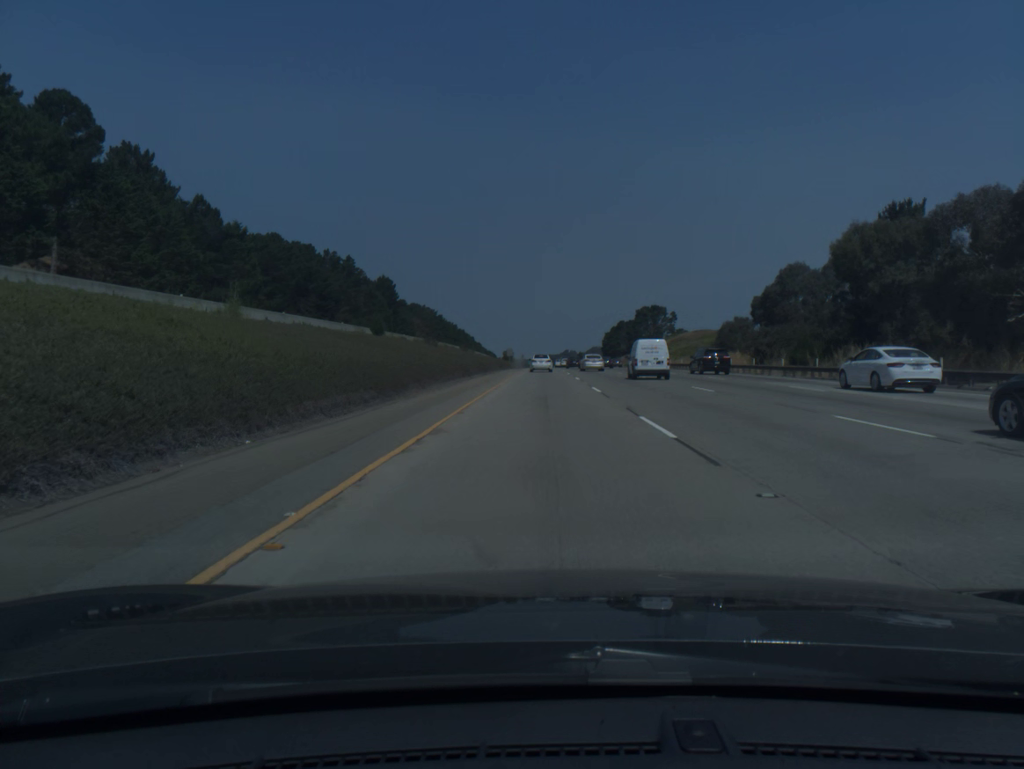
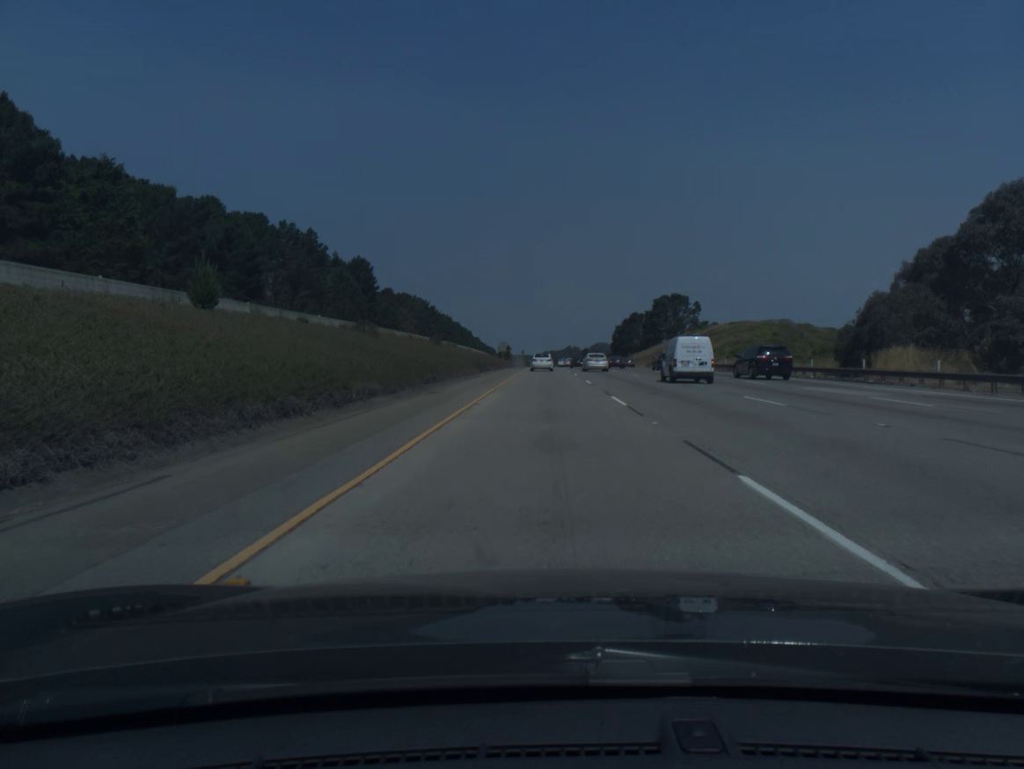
(-0.1, +36.4) m; 0°
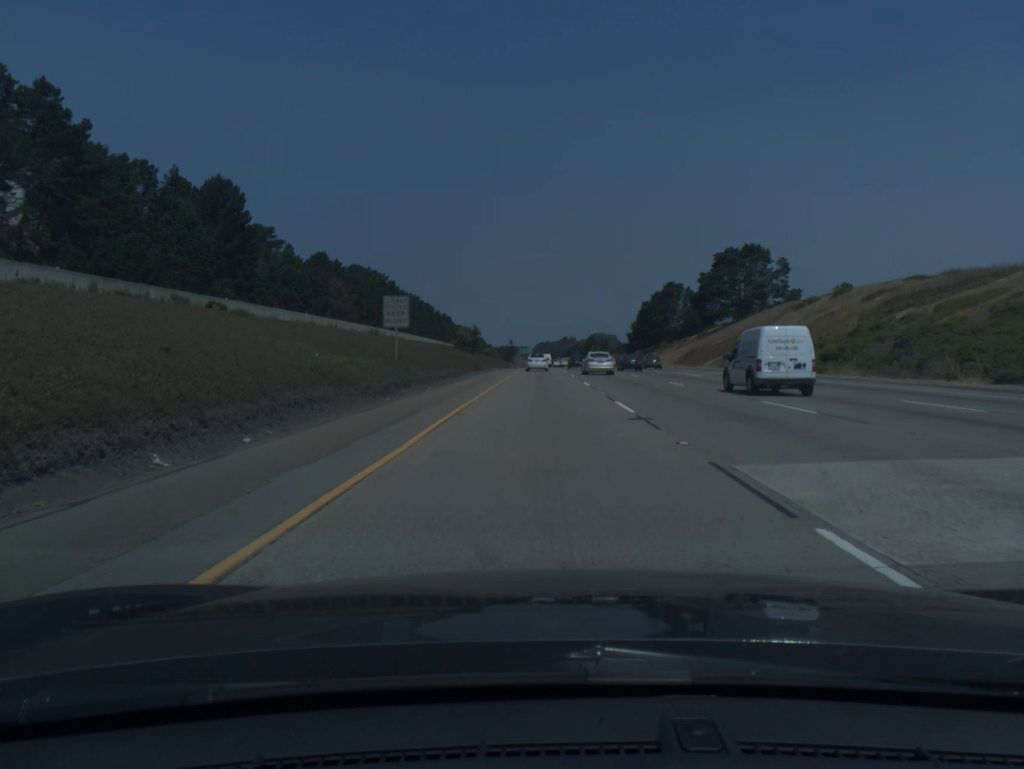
(+0.4, +90.2) m; 0°
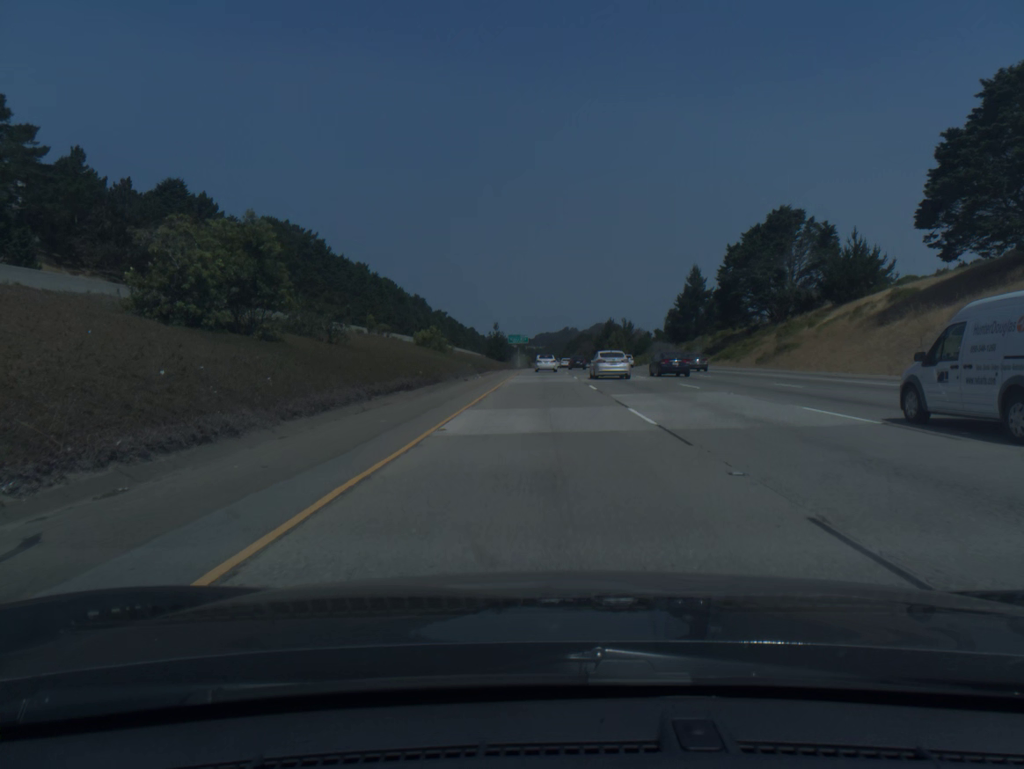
(-0.2, +90.4) m; 0°
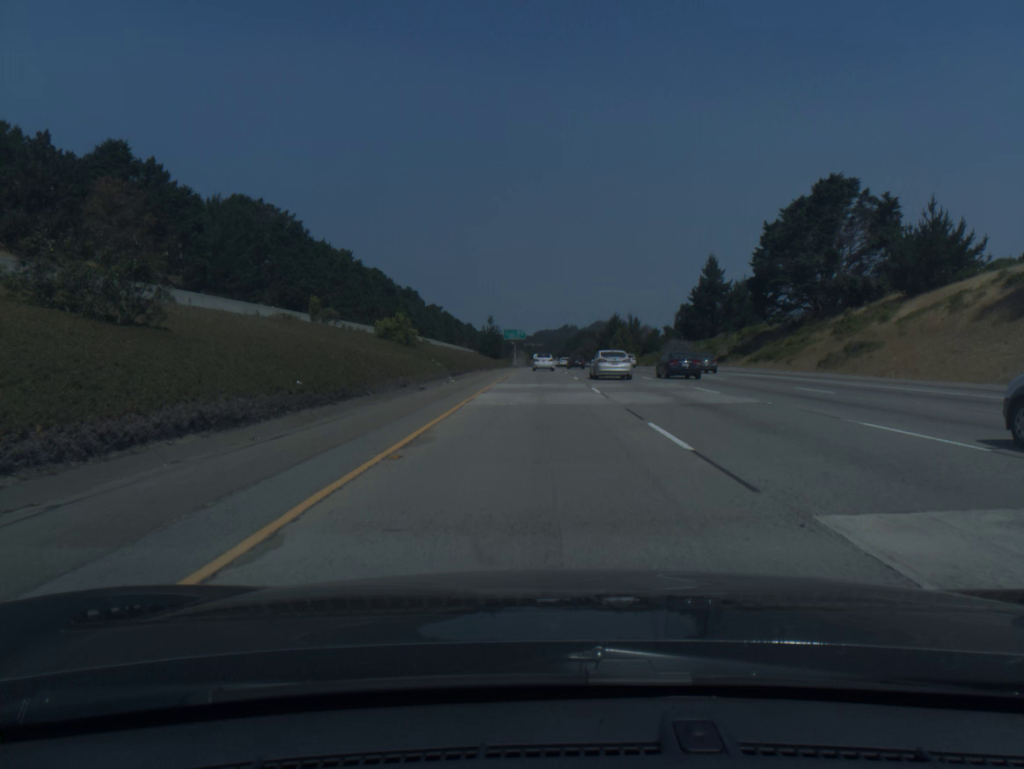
(0.0, +18.2) m; 0°
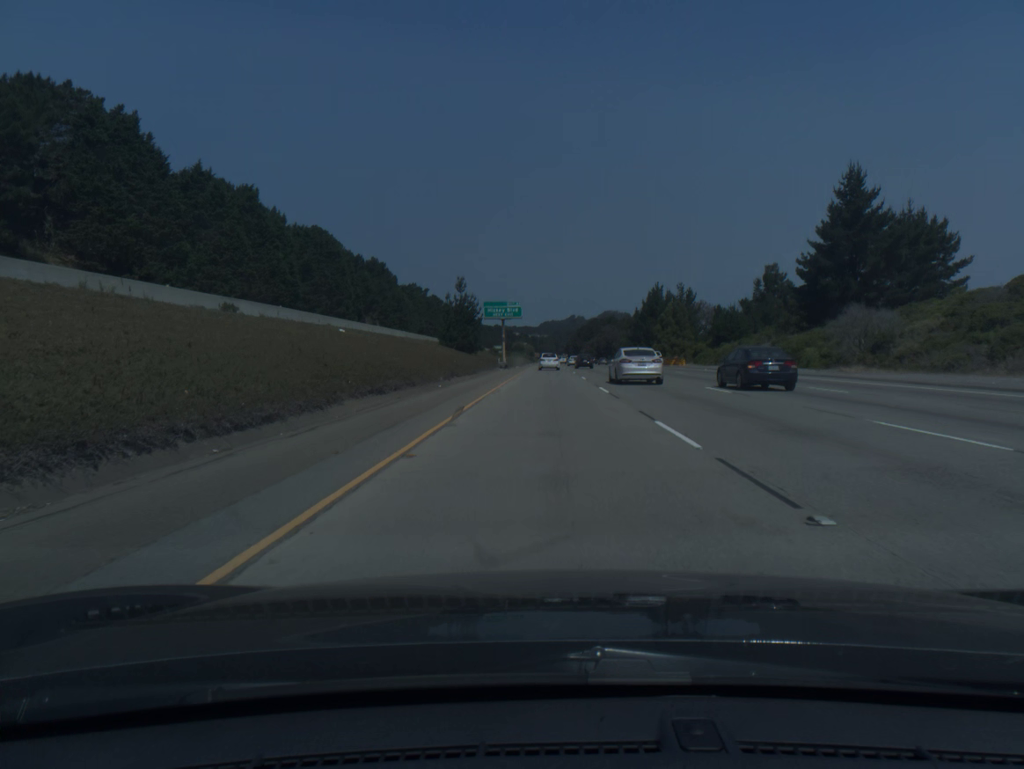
(-0.4, +73.1) m; 0°
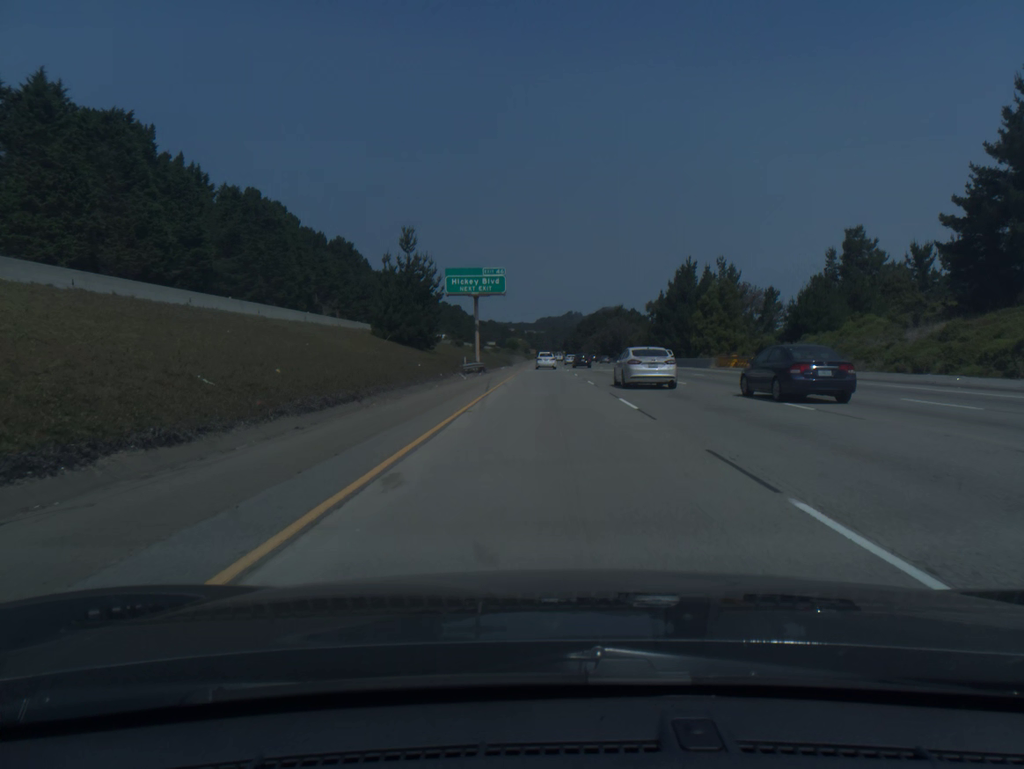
(+0.1, +36.8) m; 0°
